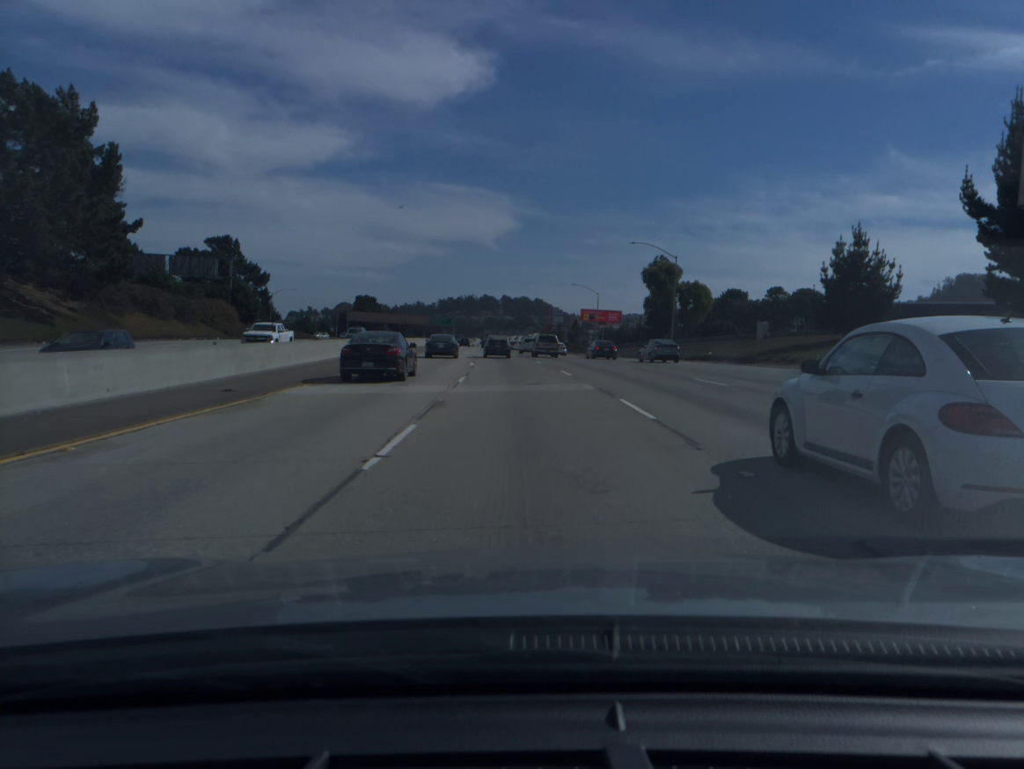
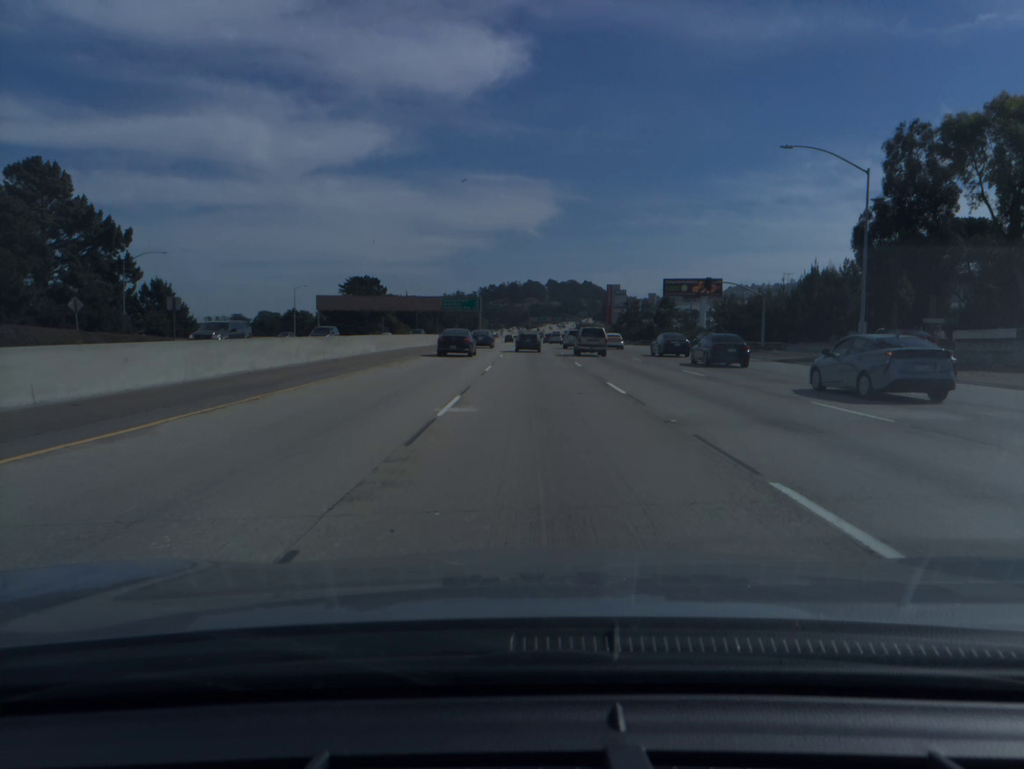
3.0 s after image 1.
(-3.7, +81.8) m; -3°
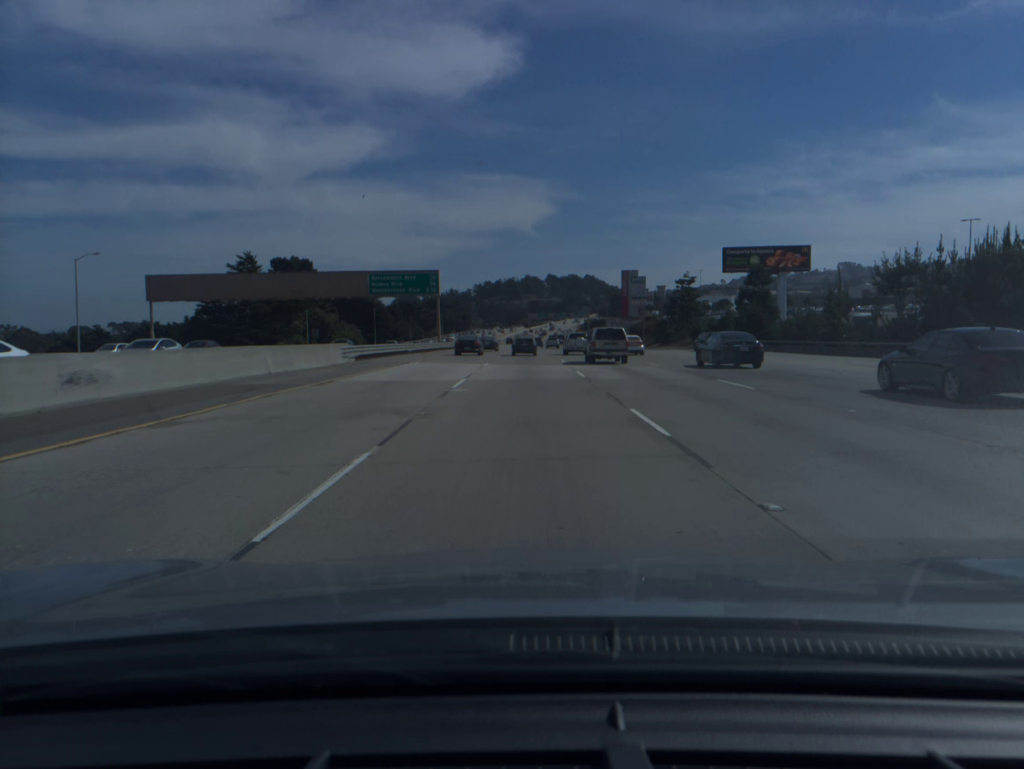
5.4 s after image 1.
(+0.3, +65.9) m; 0°
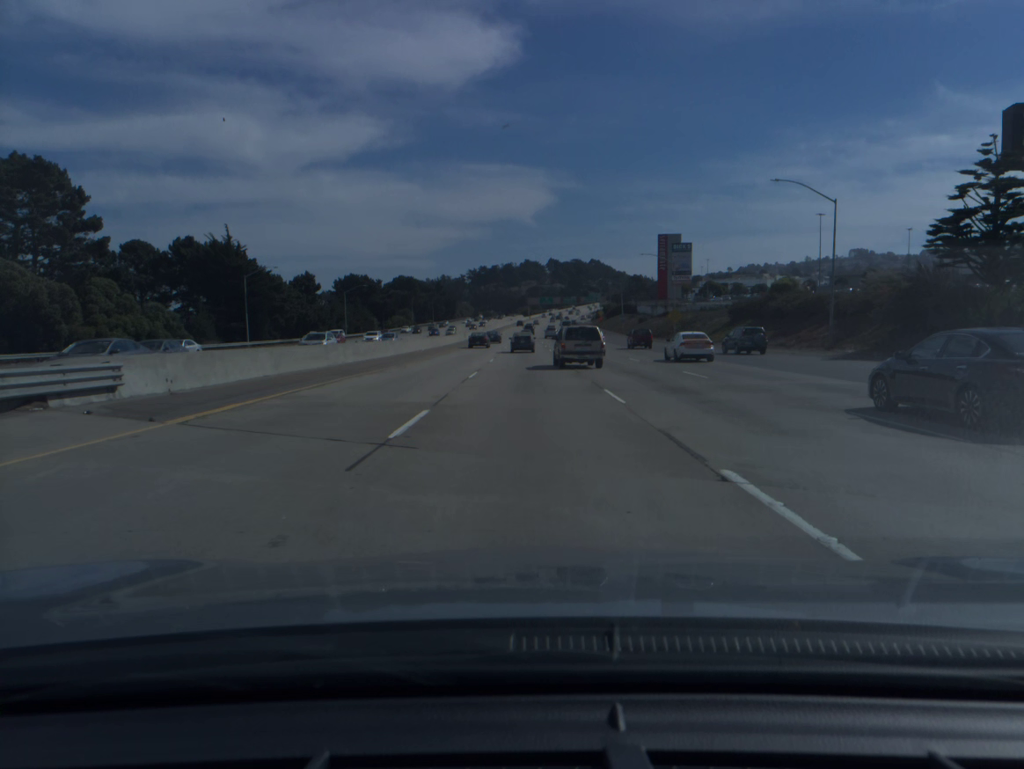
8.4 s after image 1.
(-0.1, +82.6) m; 0°
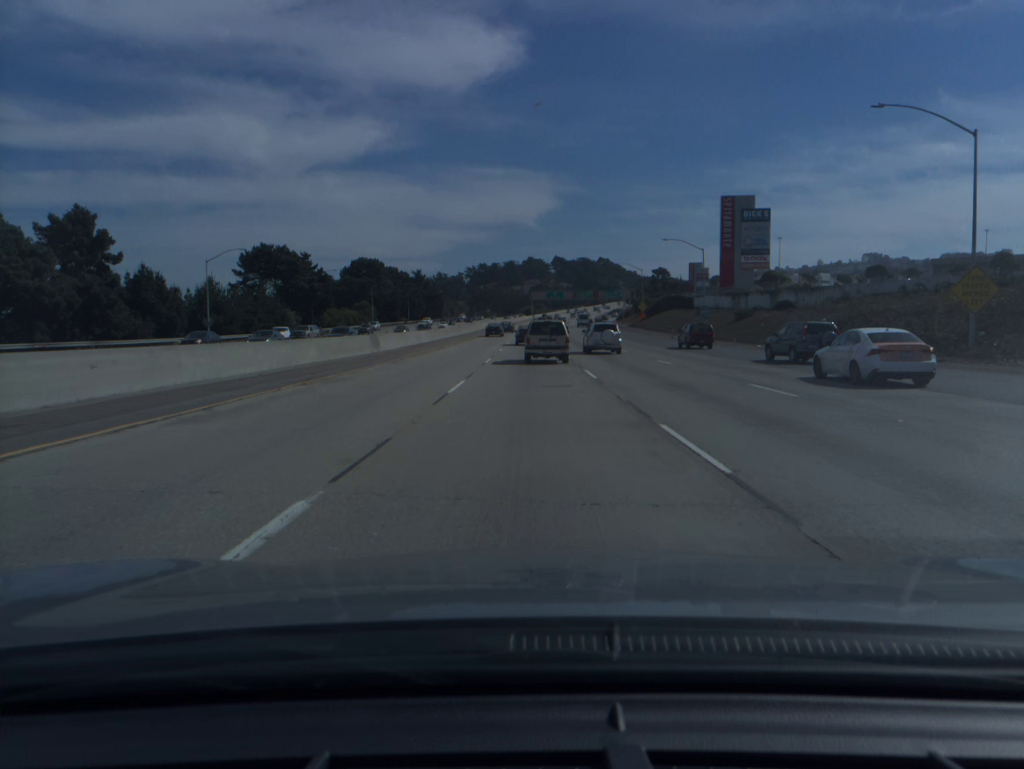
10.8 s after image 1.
(-0.2, +66.5) m; 0°
